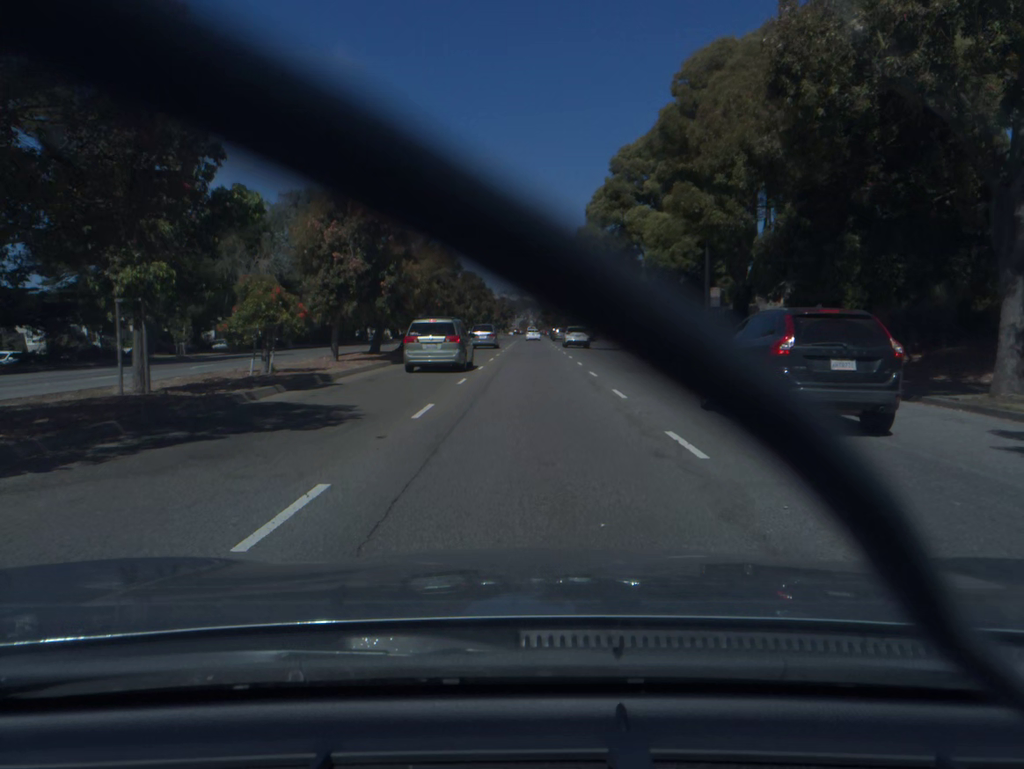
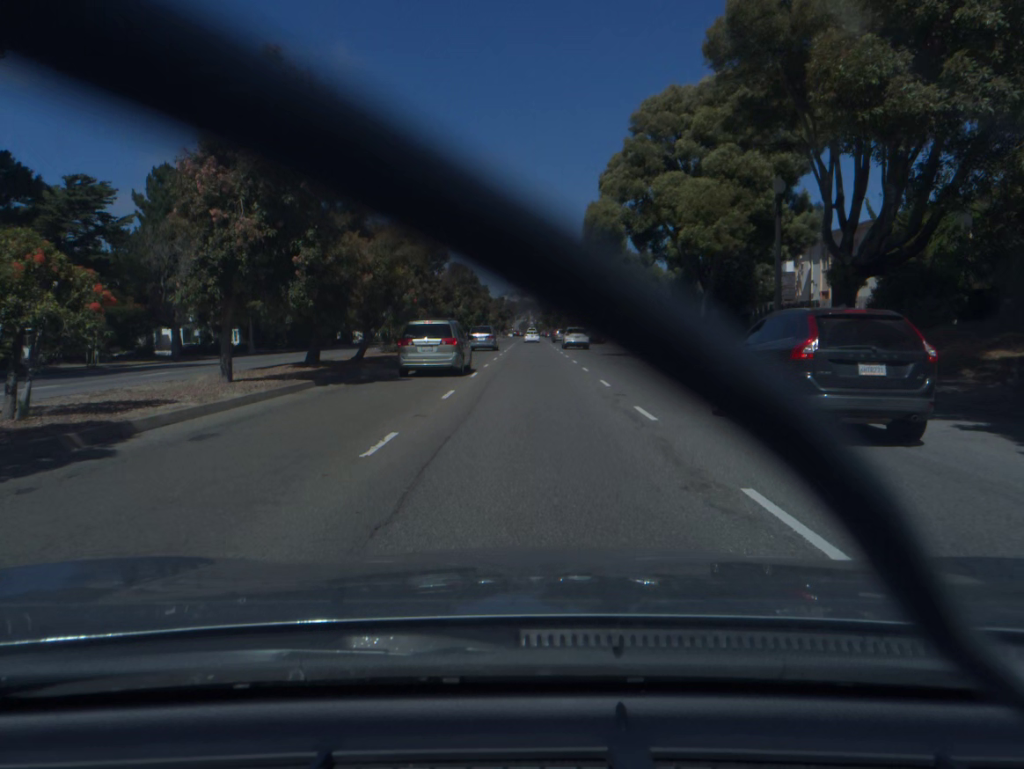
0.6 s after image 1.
(0.0, +11.1) m; 0°
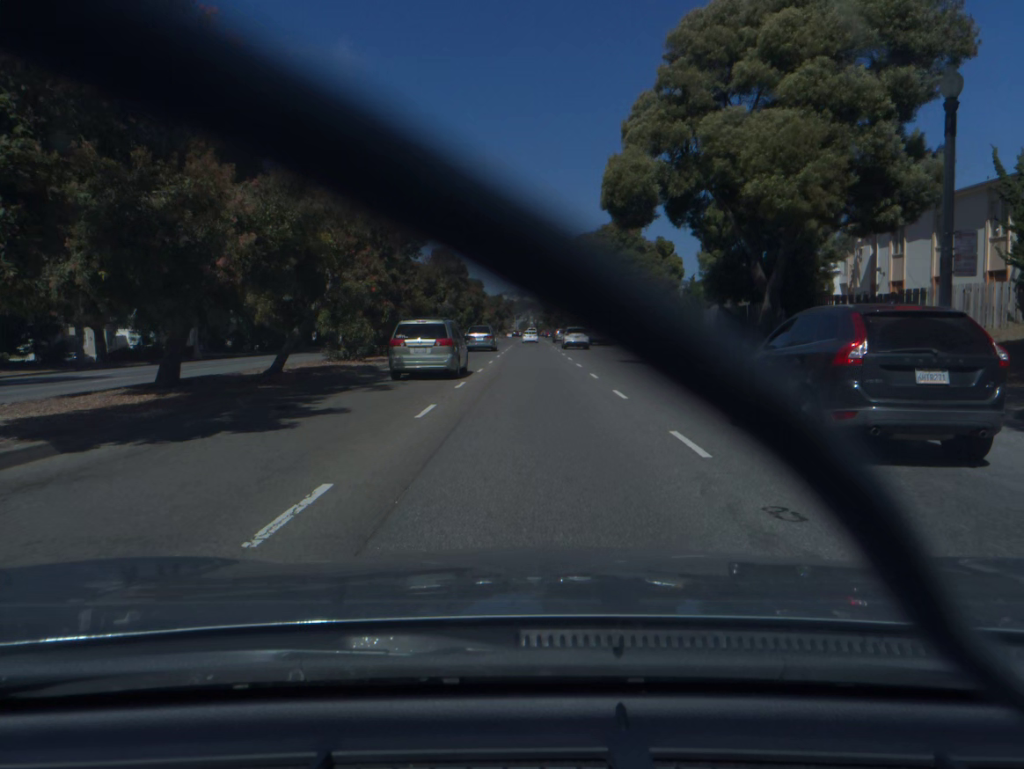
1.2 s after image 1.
(0.0, +11.0) m; 0°
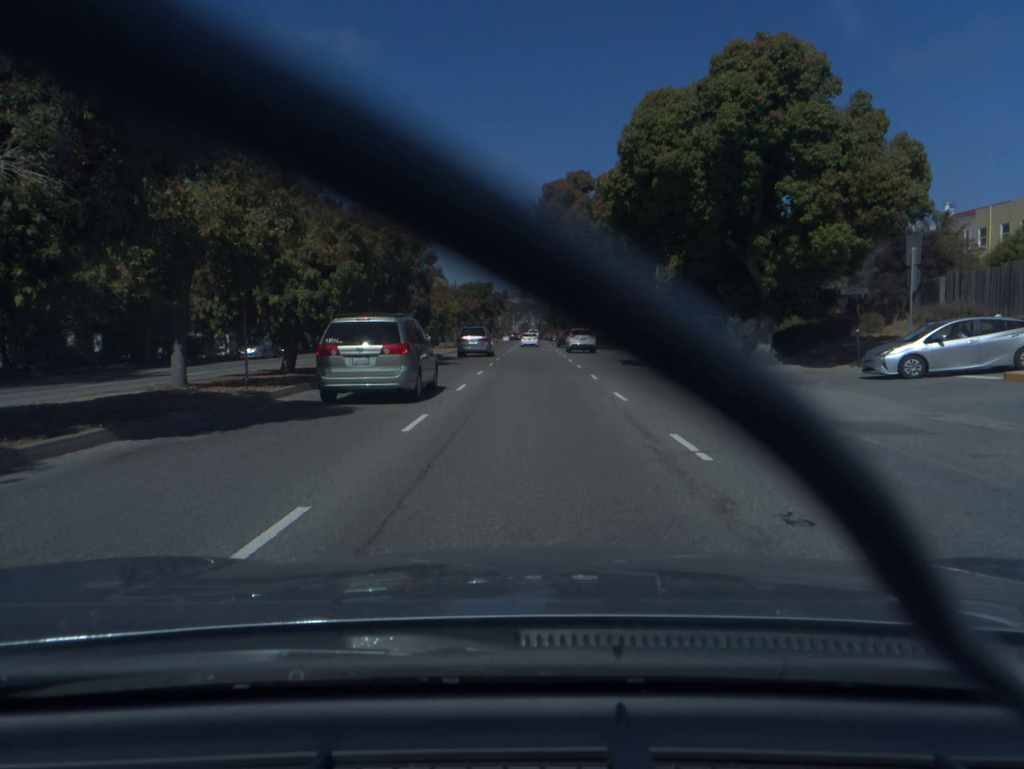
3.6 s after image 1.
(0.0, +44.1) m; 0°
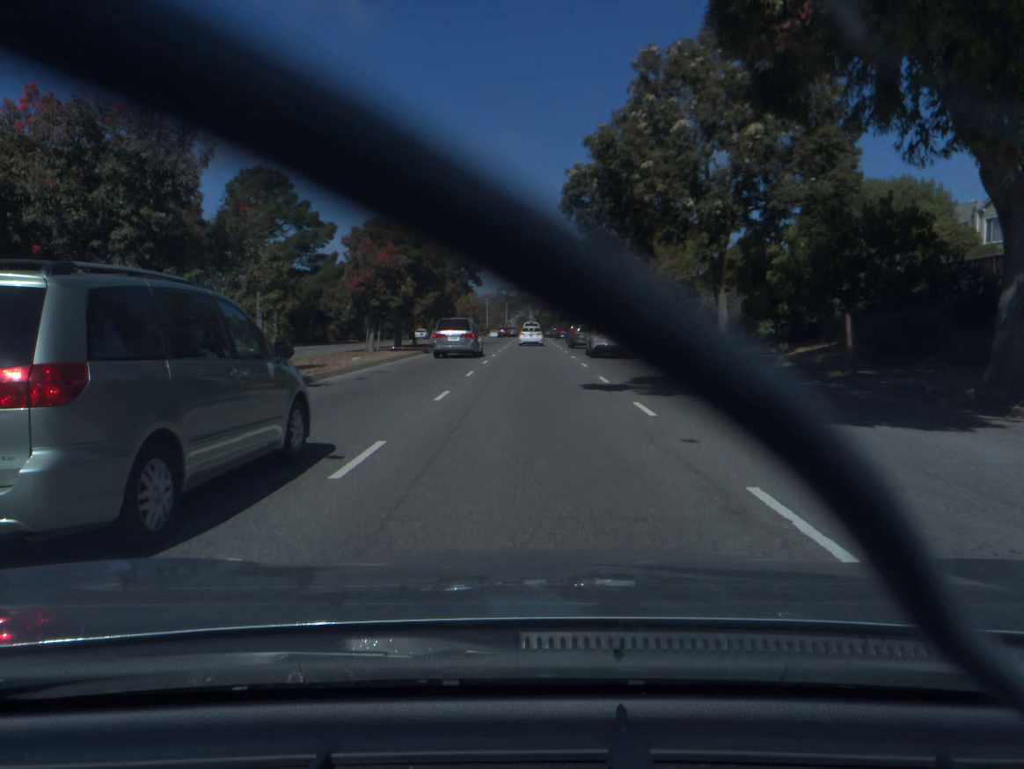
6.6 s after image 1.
(-0.1, +55.0) m; 0°
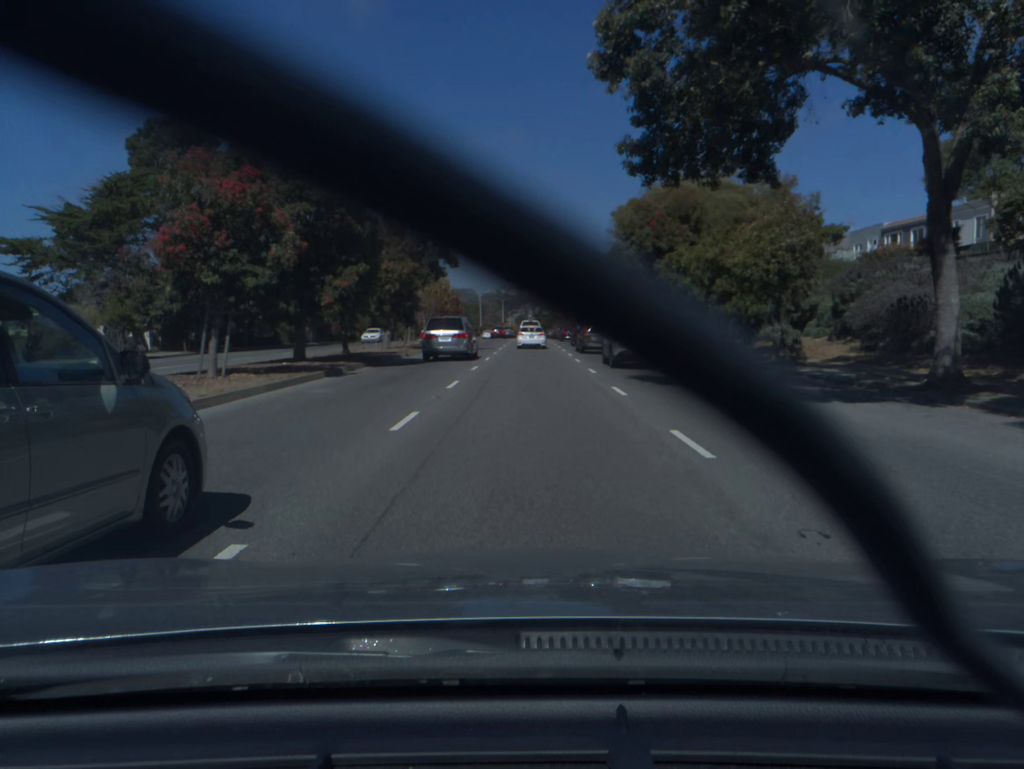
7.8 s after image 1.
(0.0, +19.1) m; 0°
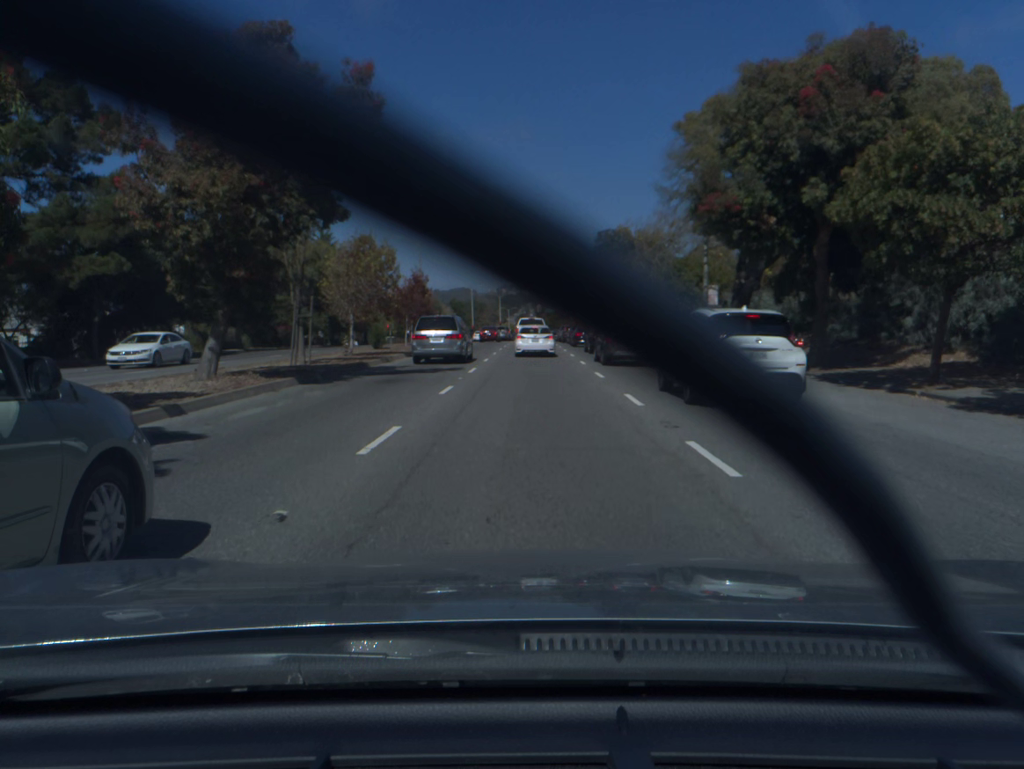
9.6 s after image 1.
(0.0, +23.7) m; 0°
